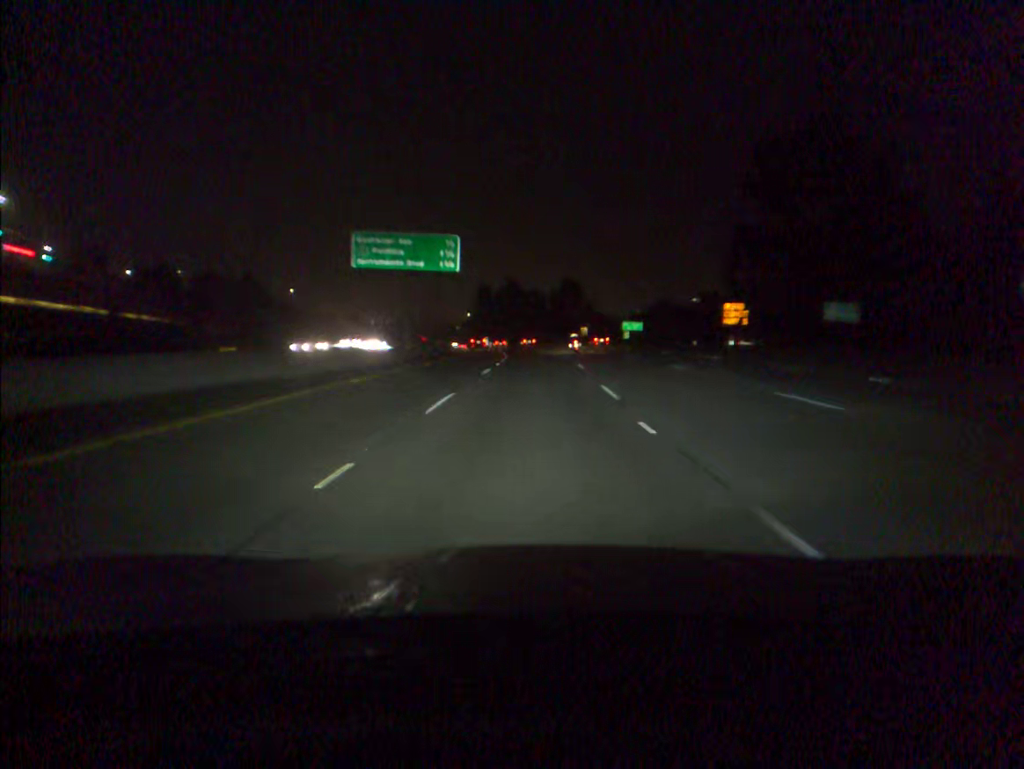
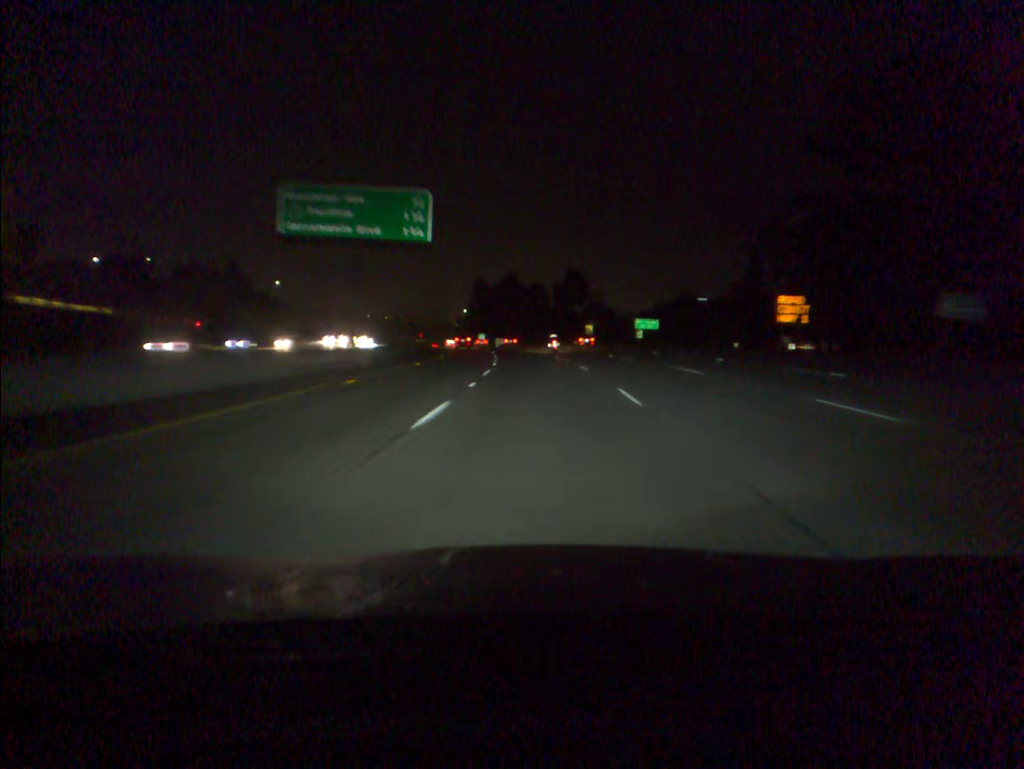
(0.0, +16.1) m; 0°
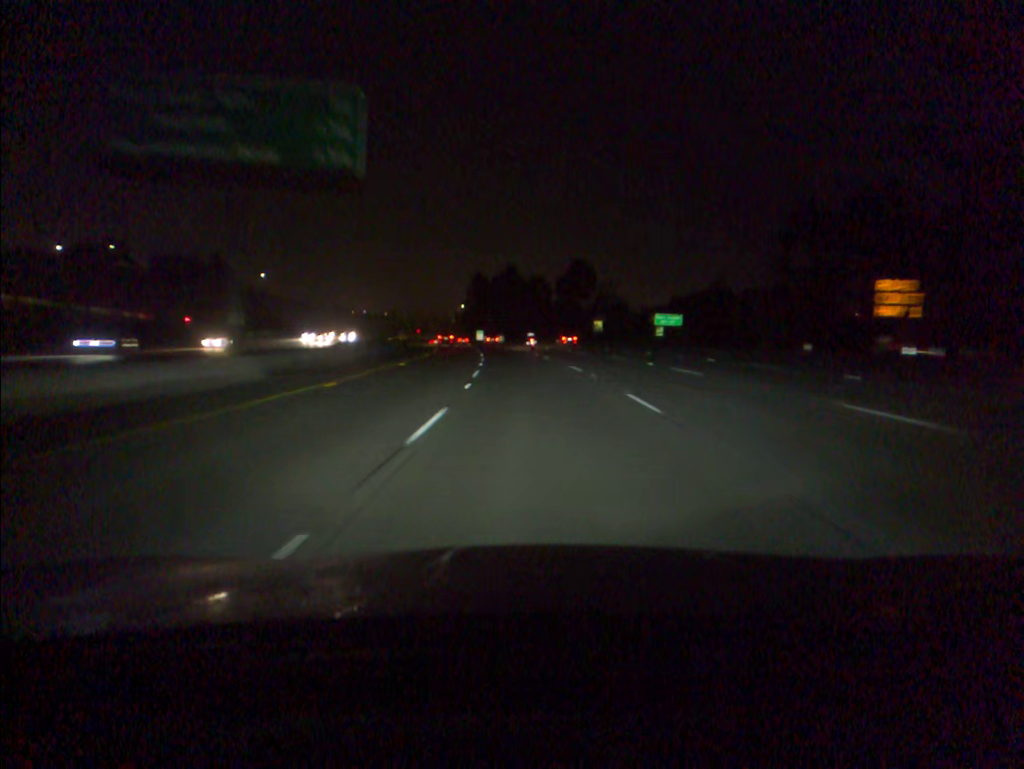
(0.0, +16.1) m; 0°
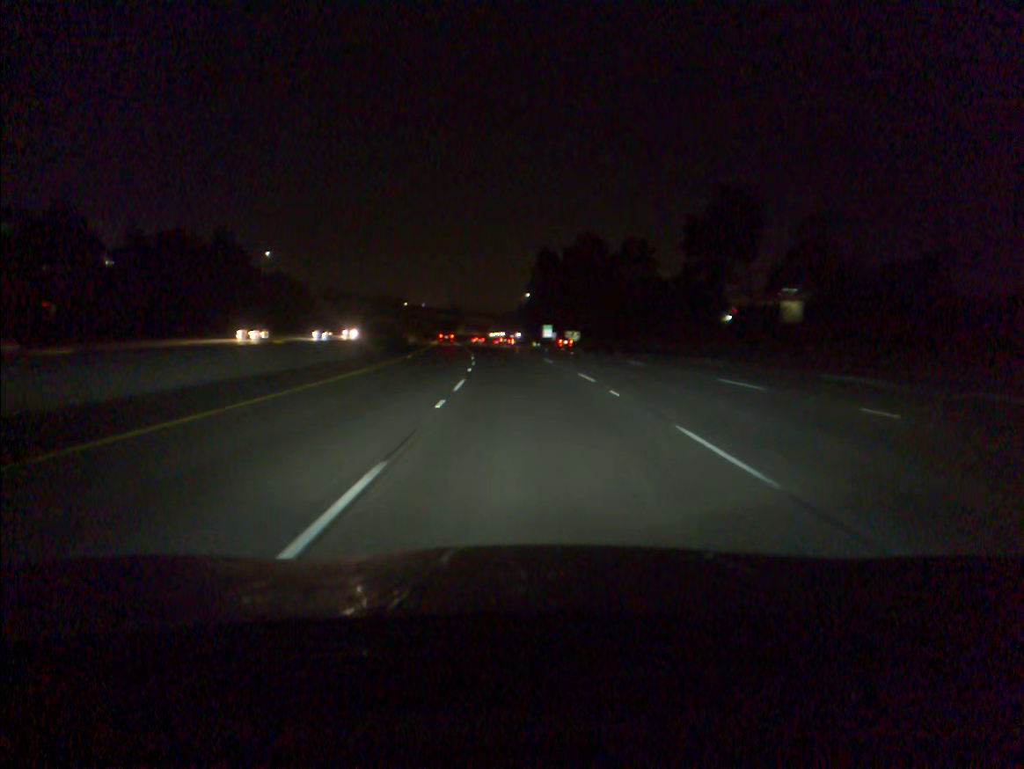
(-2.6, +64.6) m; -5°
